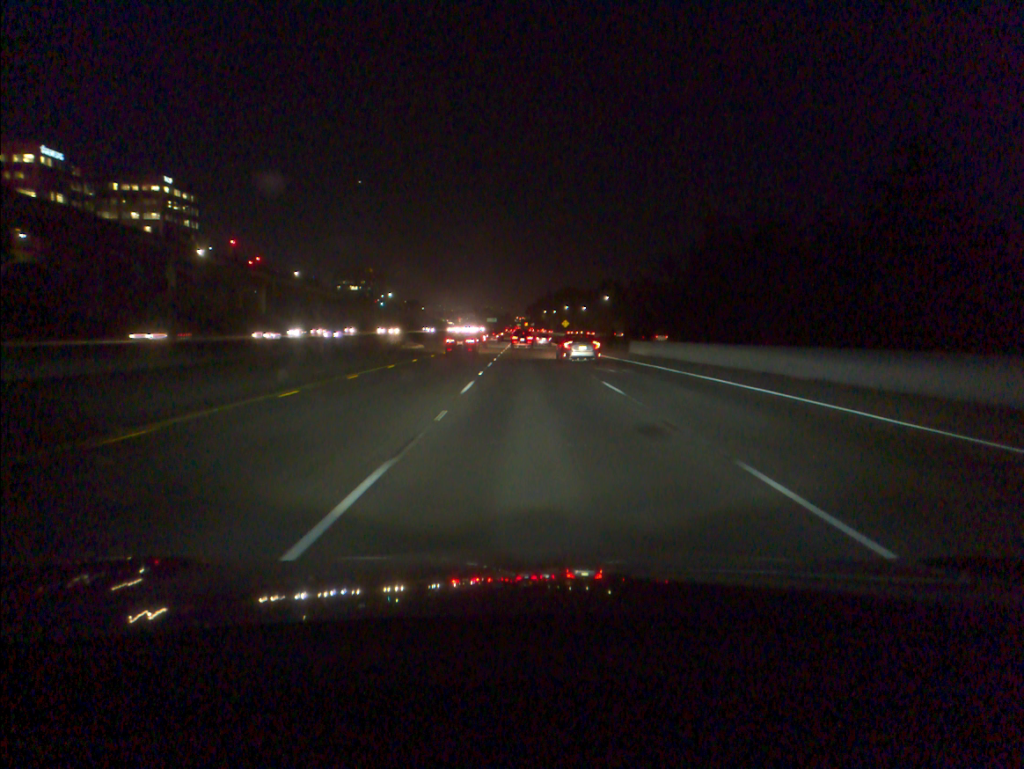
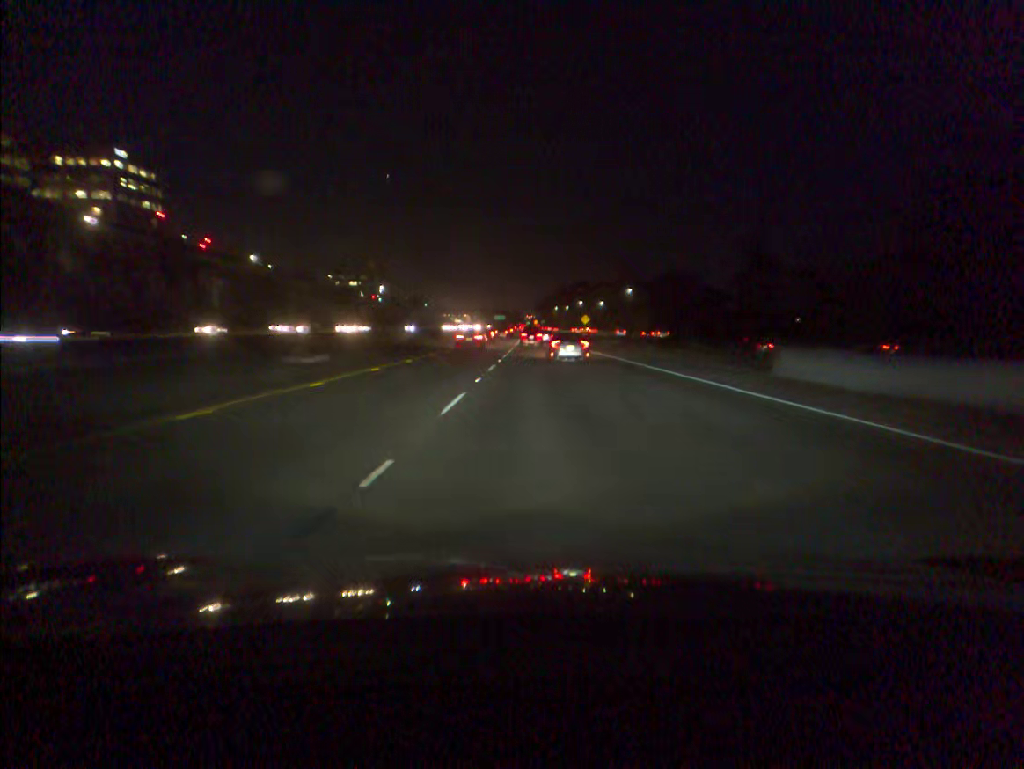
(-0.3, +34.1) m; -1°
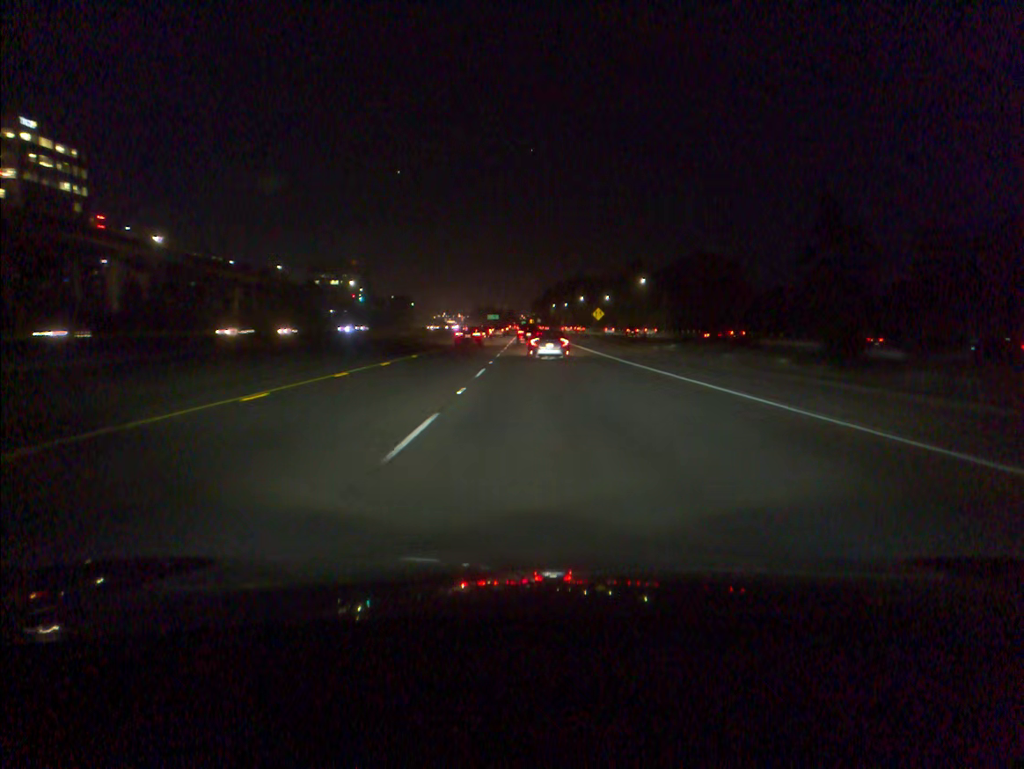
(+0.1, +34.0) m; 0°
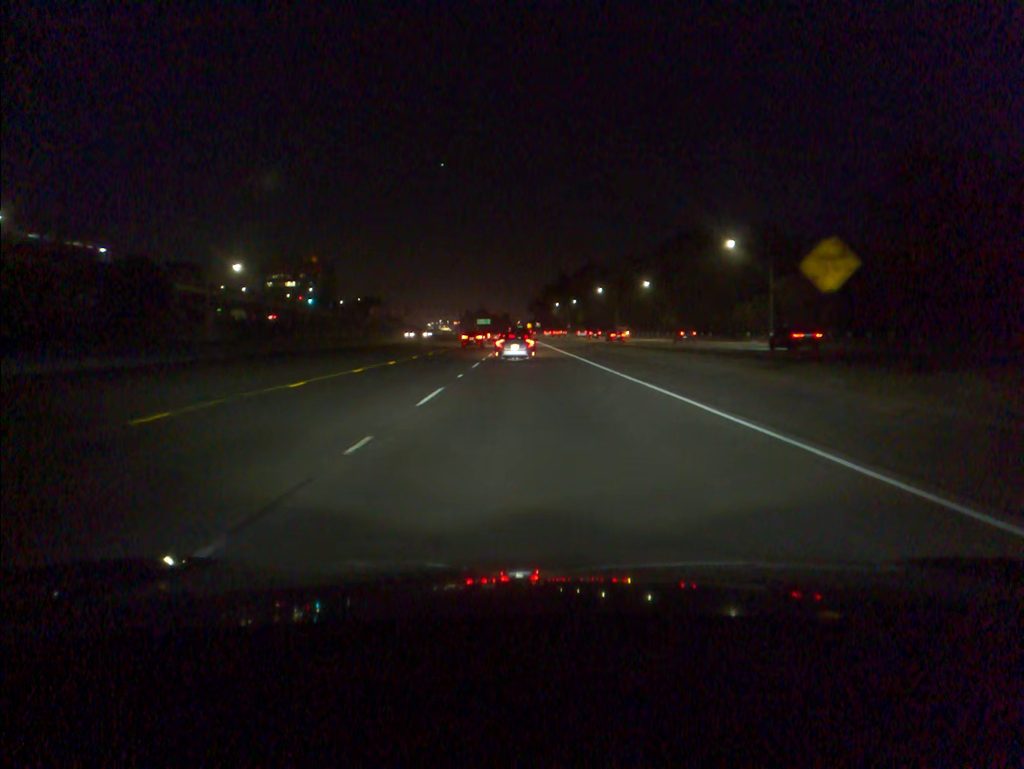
(+0.2, +82.0) m; 0°
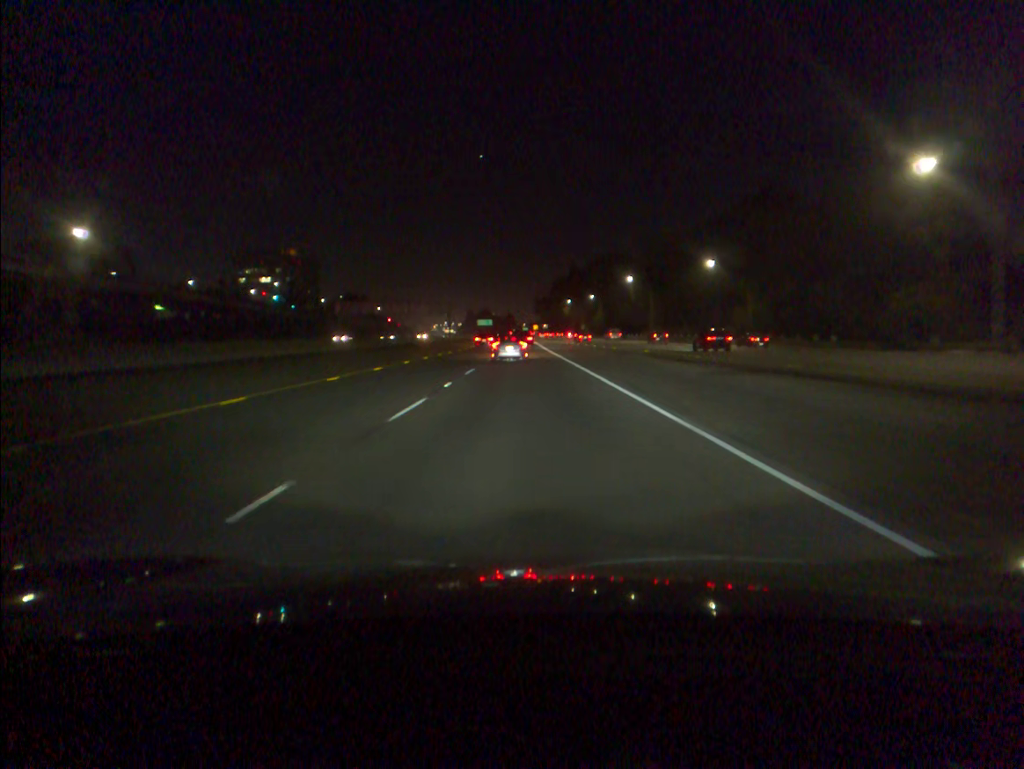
(-0.2, +47.0) m; 0°
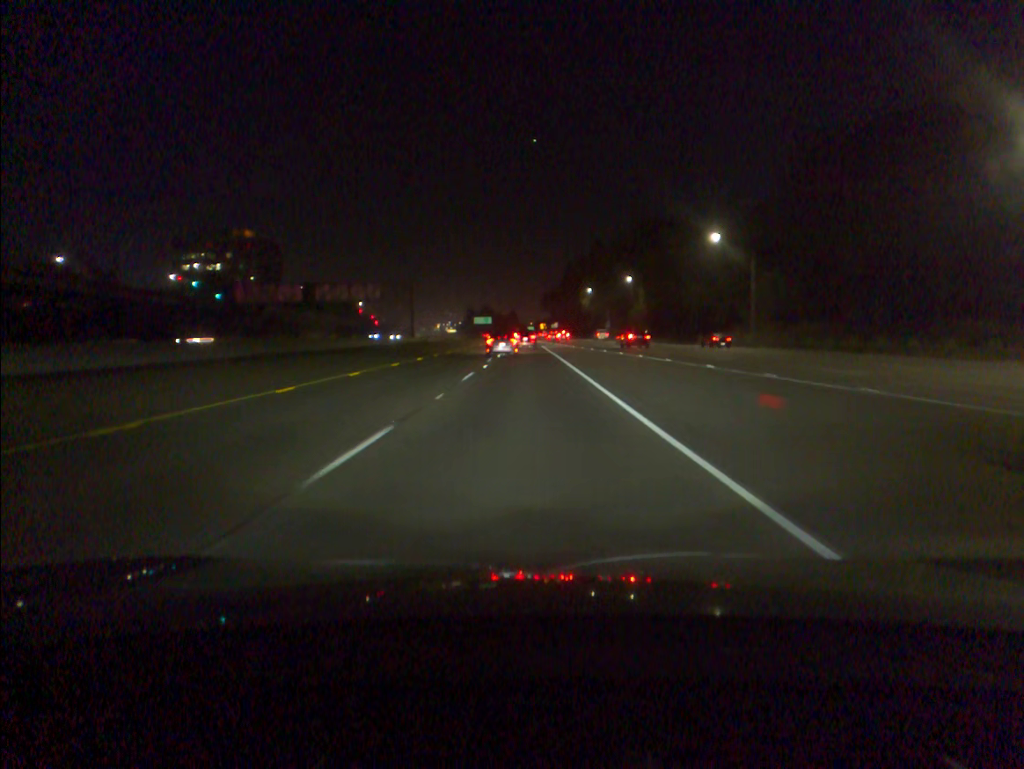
(-0.3, +63.3) m; 0°
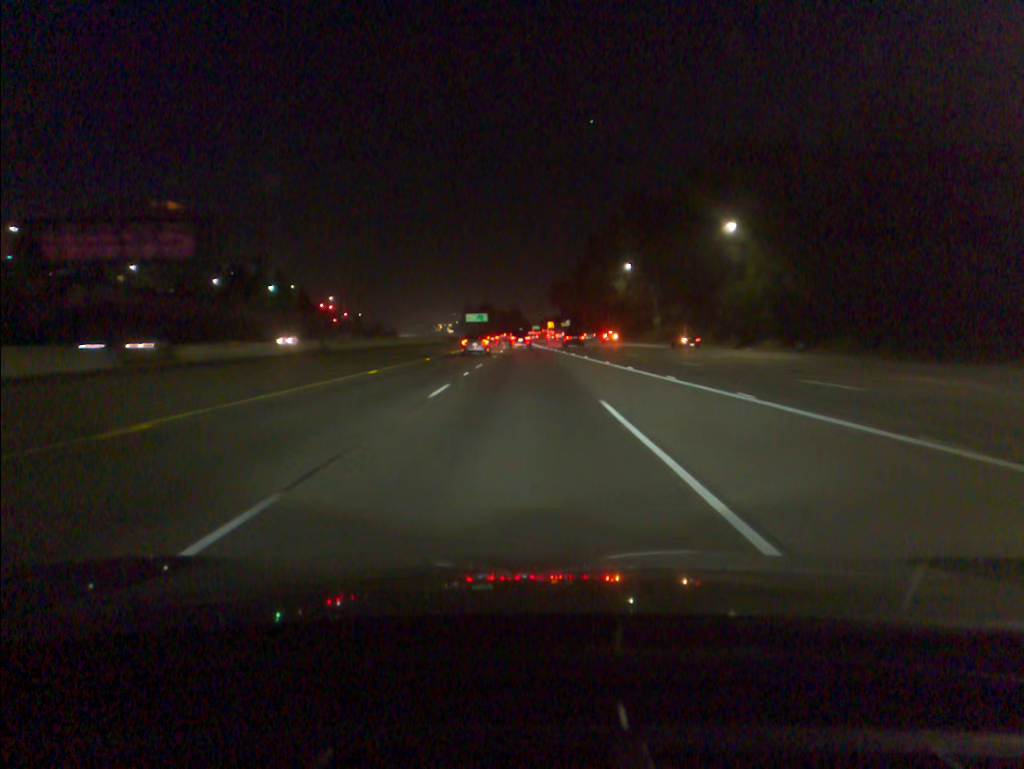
(0.0, +64.9) m; 0°
